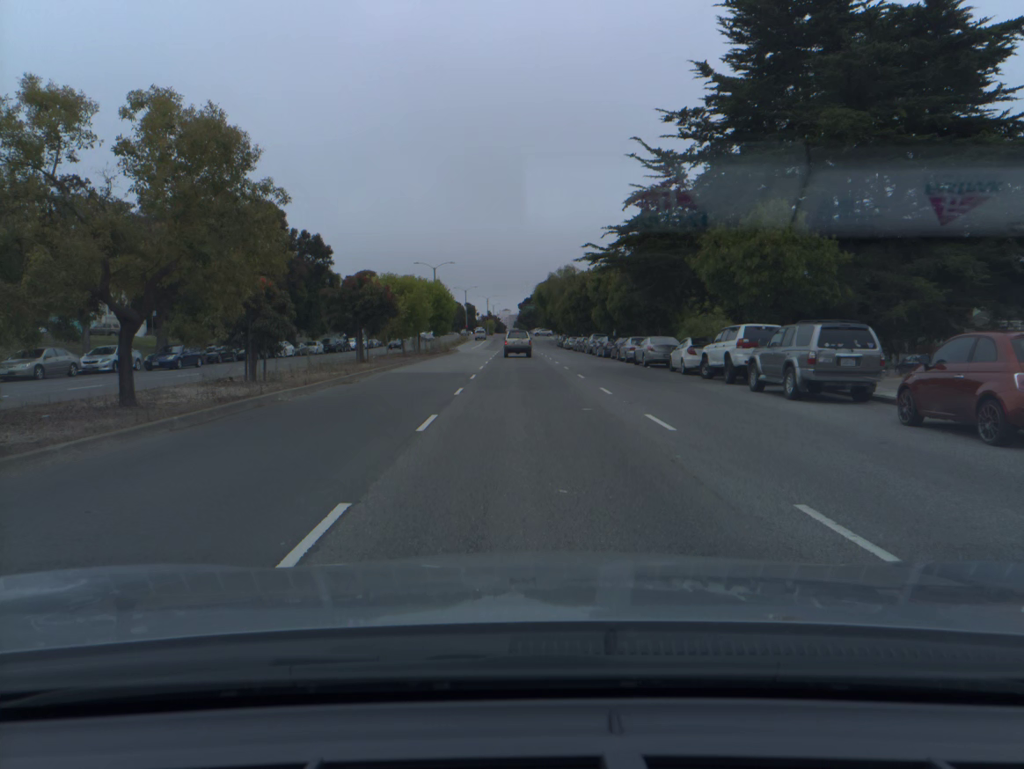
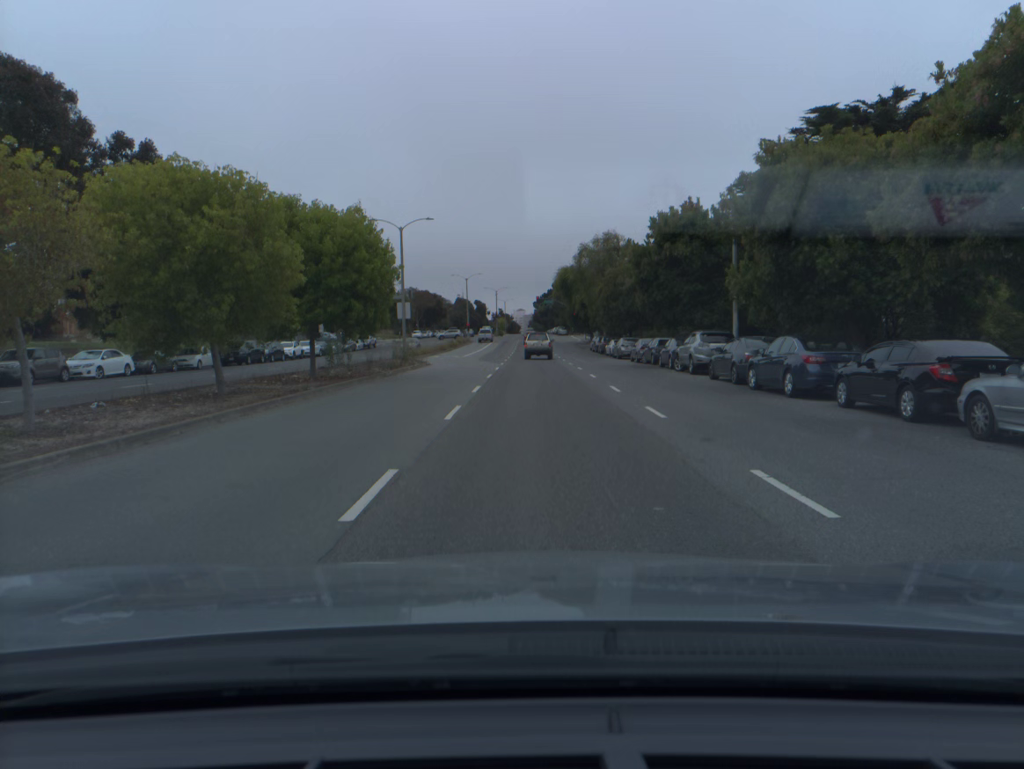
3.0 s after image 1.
(-0.4, +34.5) m; -1°
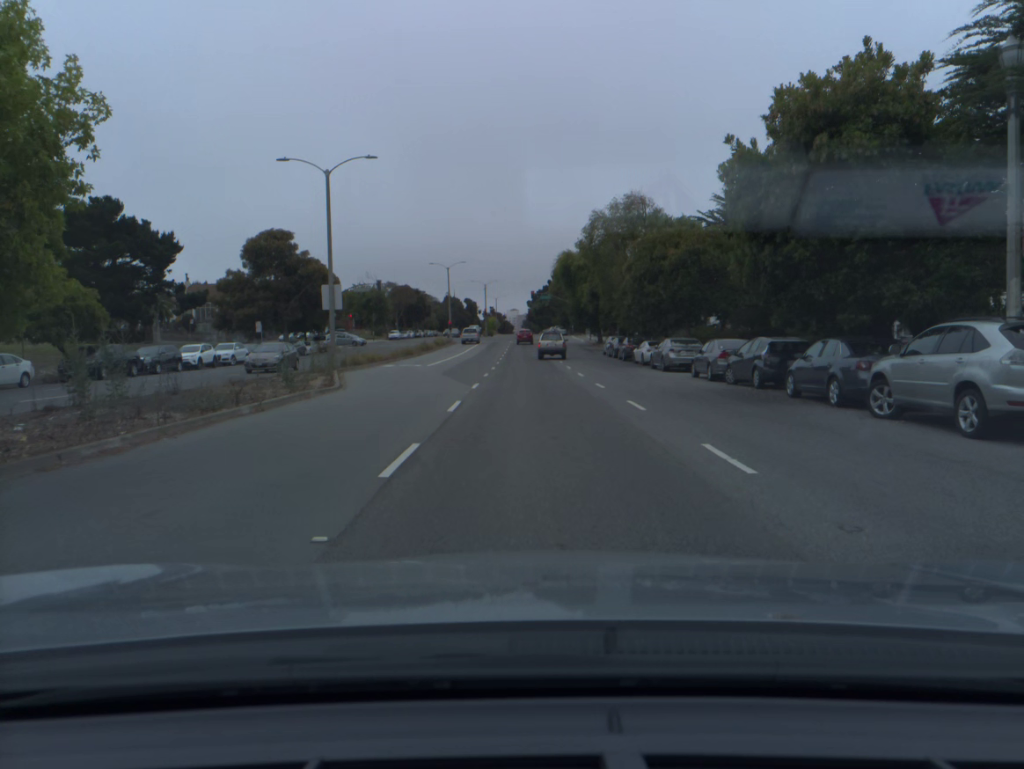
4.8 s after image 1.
(+0.1, +19.3) m; 0°
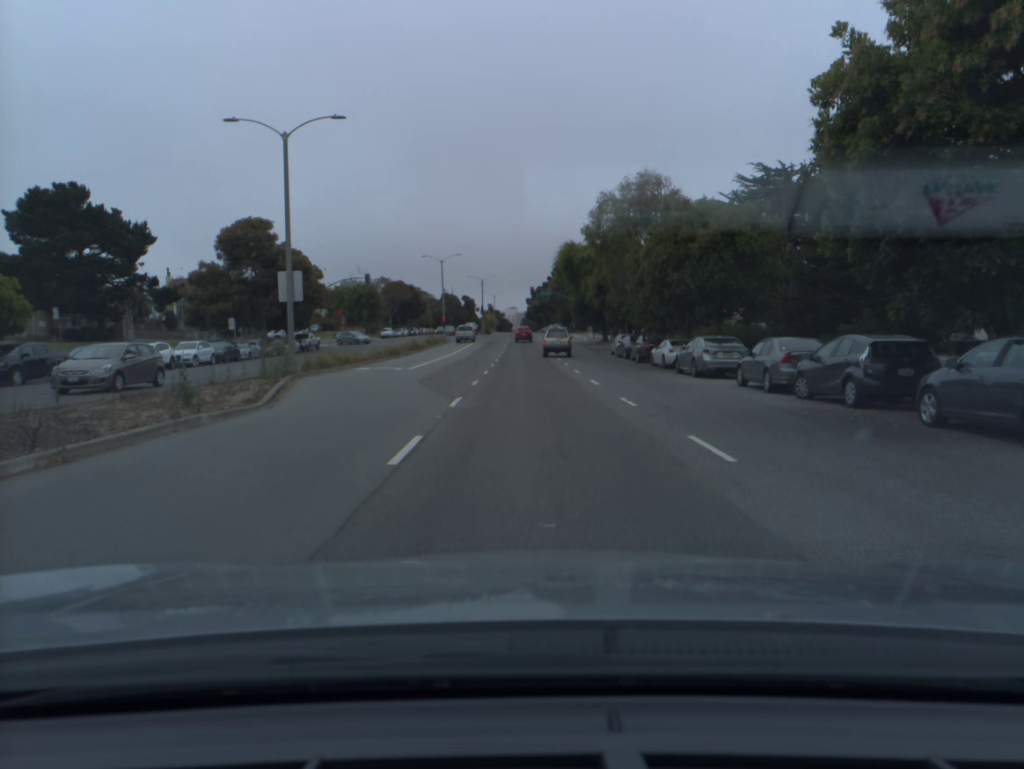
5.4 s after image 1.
(0.0, +6.4) m; 0°
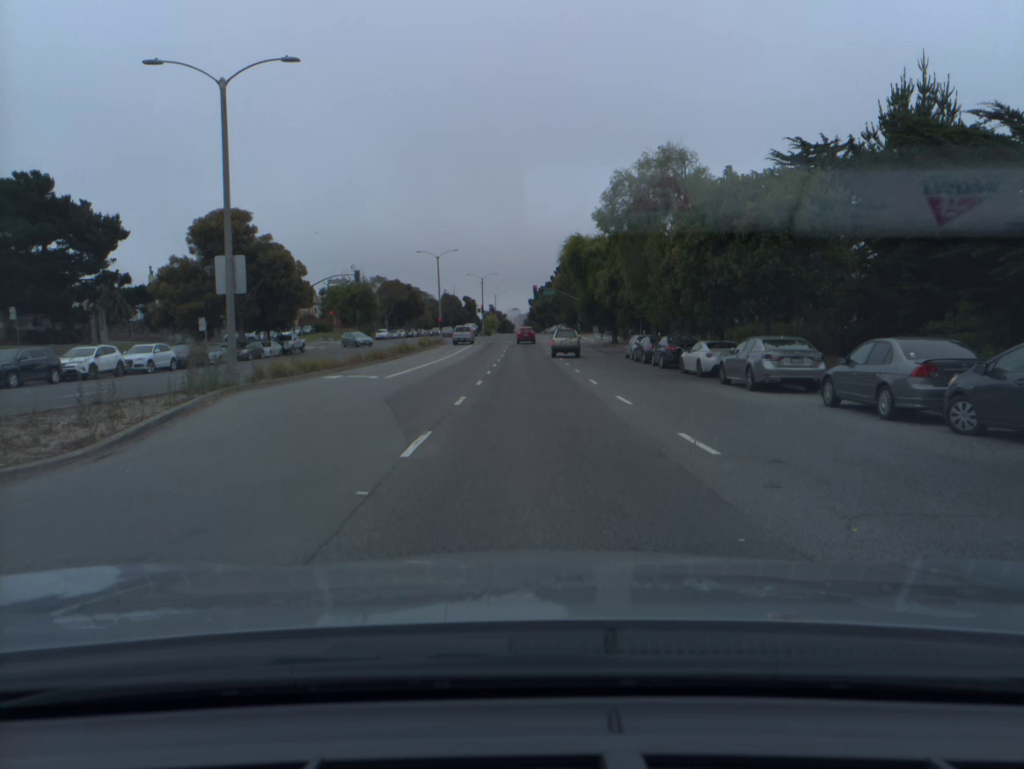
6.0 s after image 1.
(0.0, +6.5) m; 0°
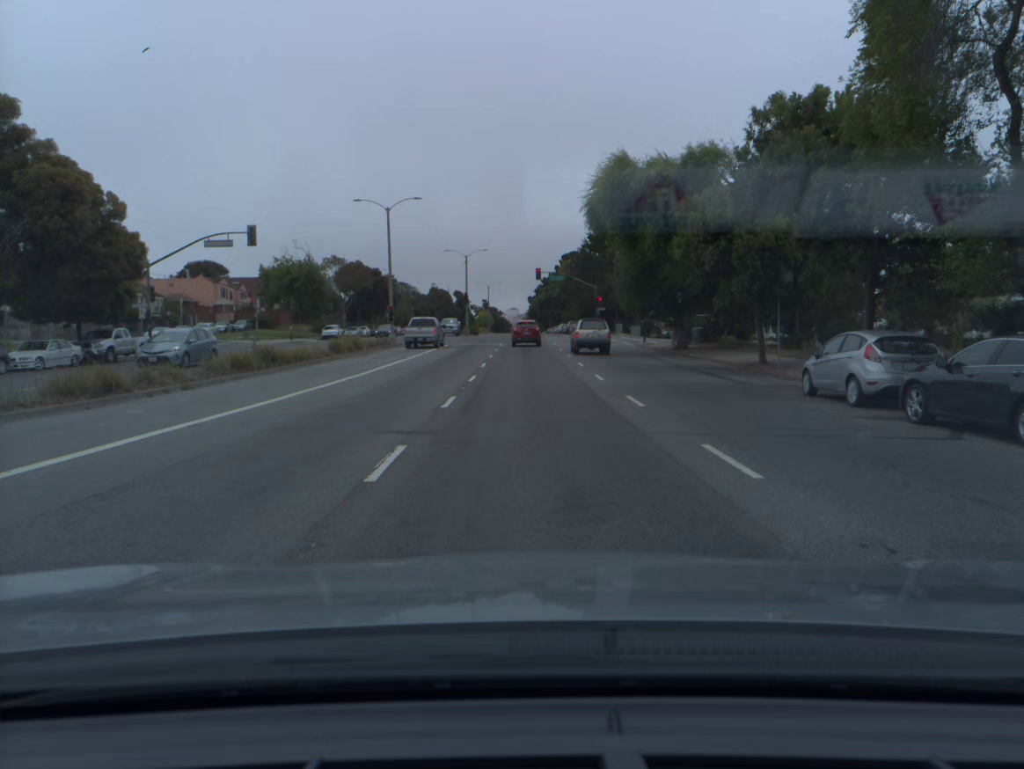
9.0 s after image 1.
(0.0, +31.0) m; 0°
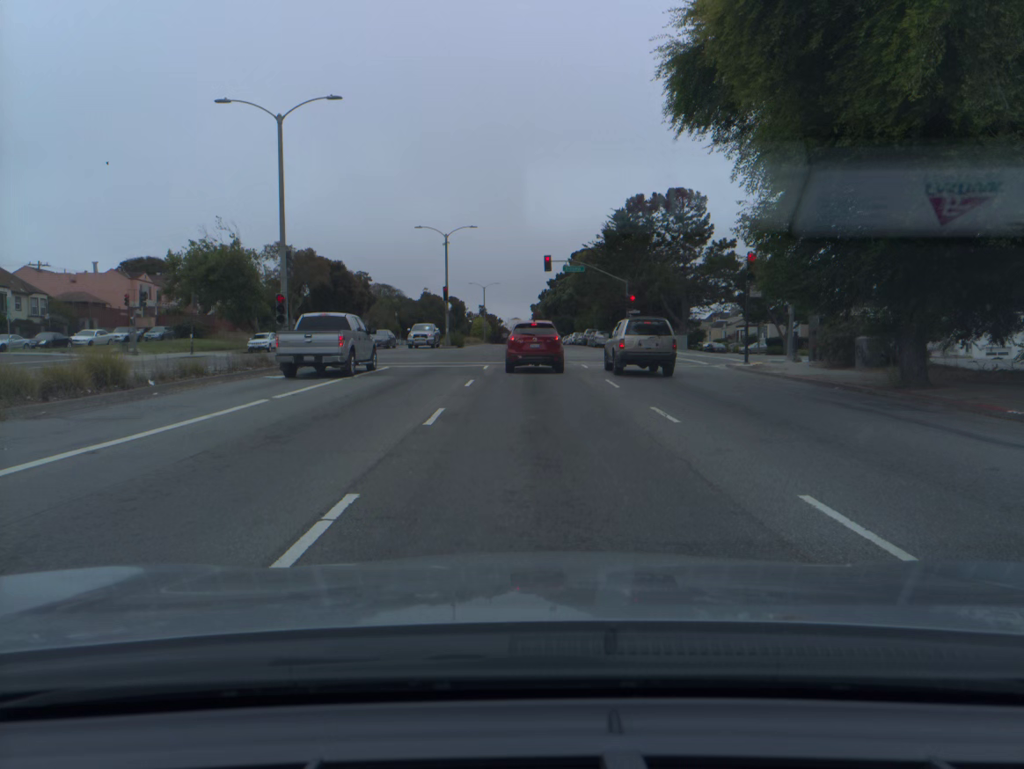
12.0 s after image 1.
(-0.1, +24.8) m; 0°
